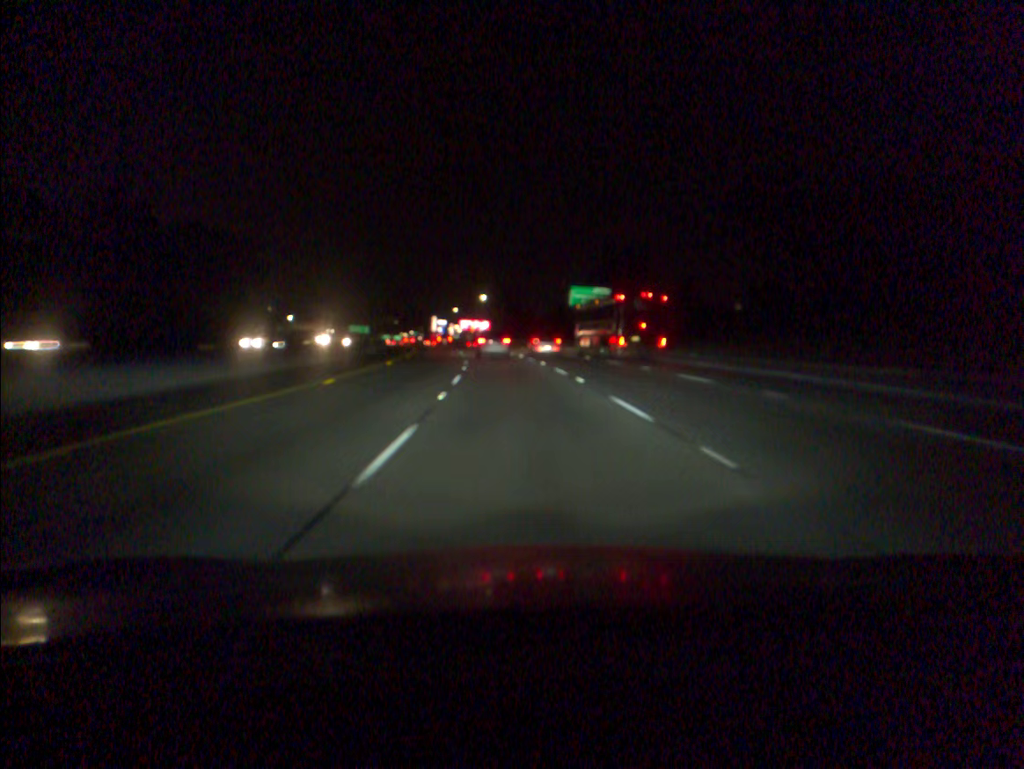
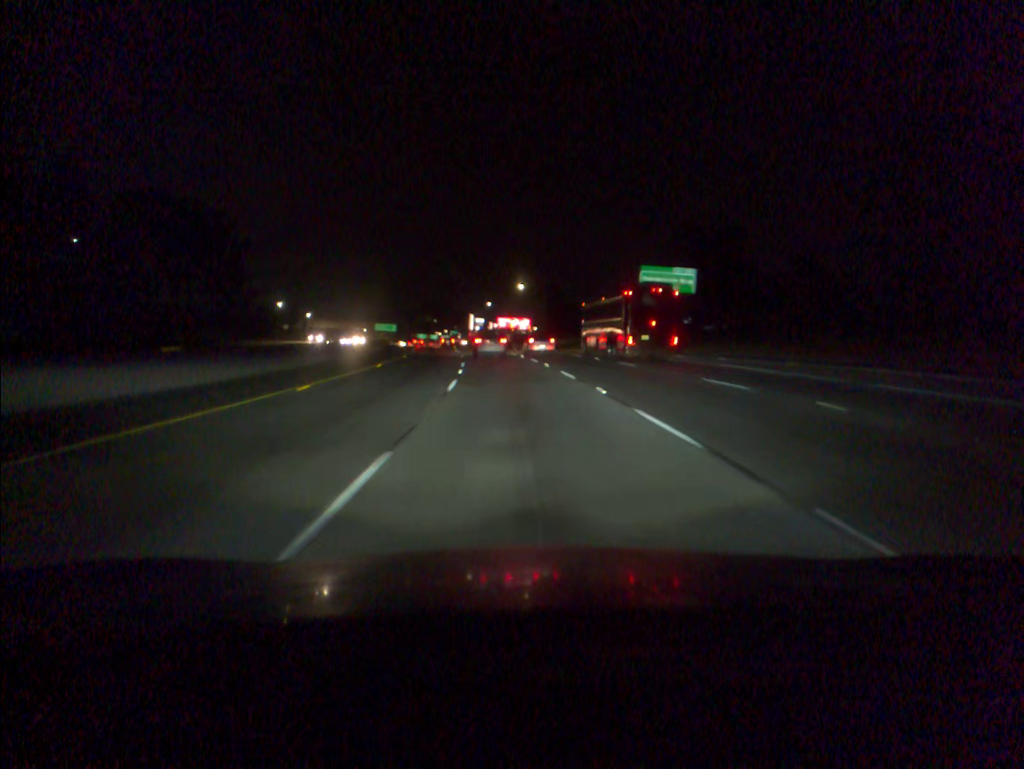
(-0.9, +32.0) m; -3°
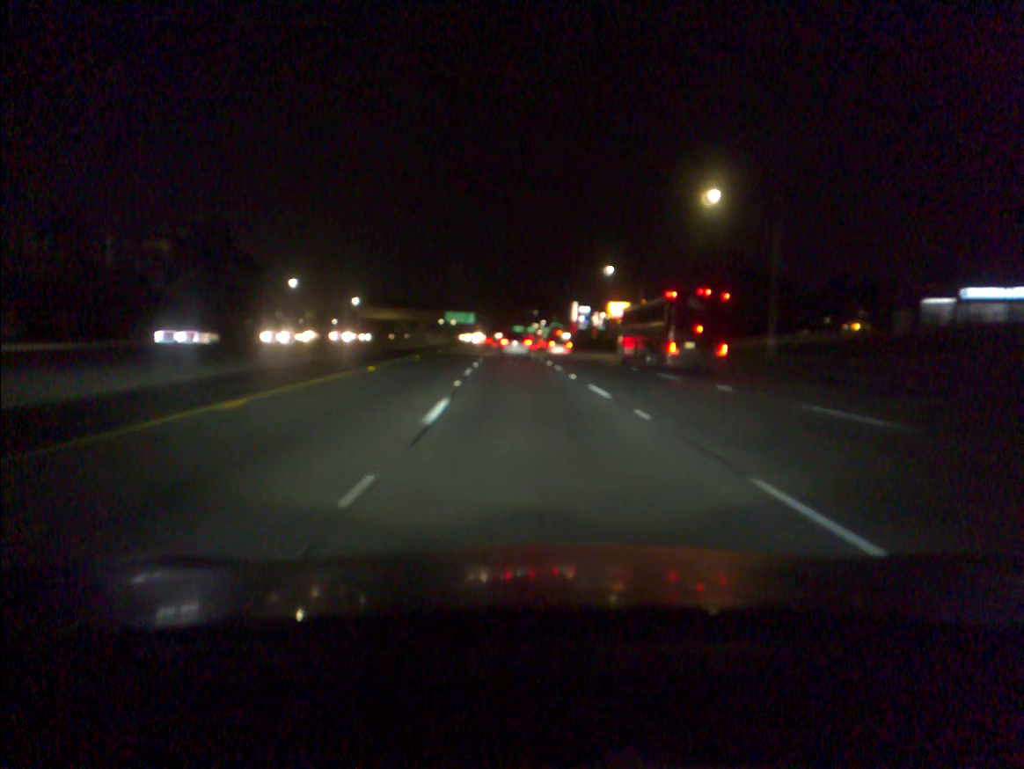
(-5.4, +79.2) m; -7°
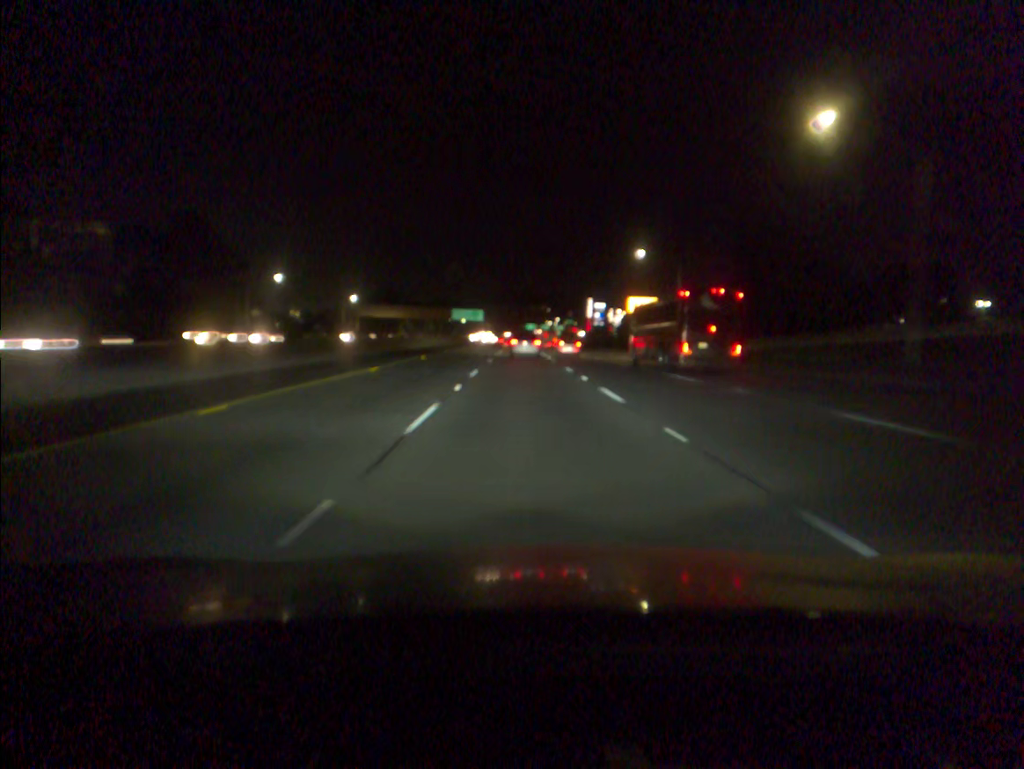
(-0.1, +15.9) m; -1°
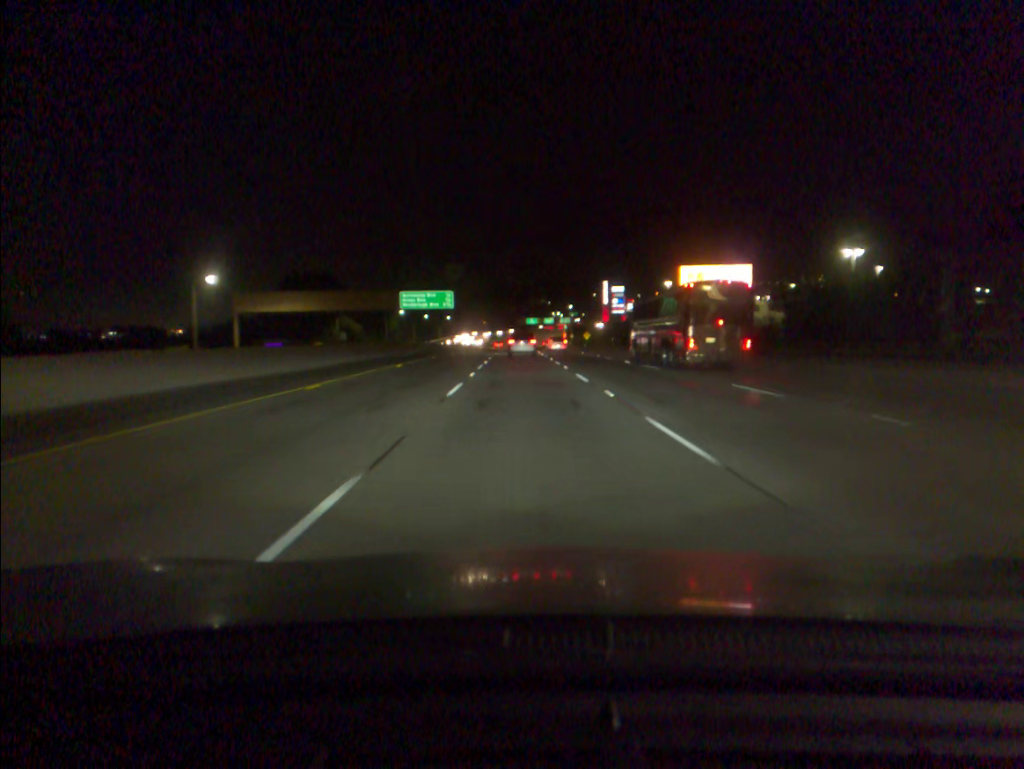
(-0.3, +80.6) m; 0°
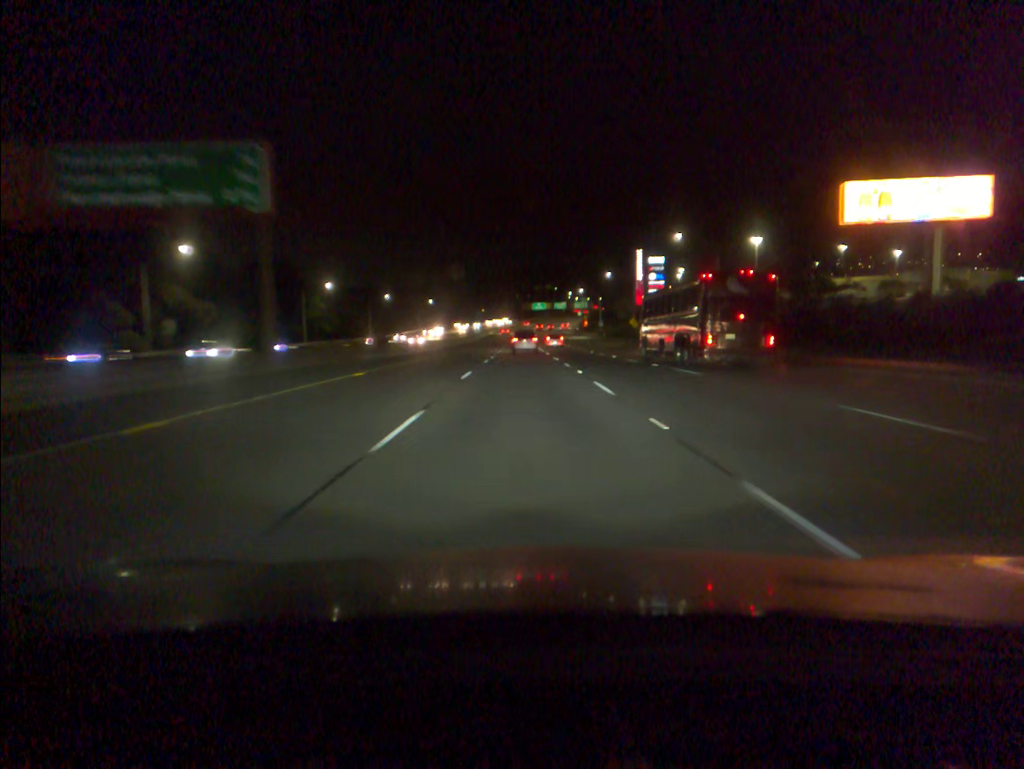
(-0.4, +81.9) m; 0°
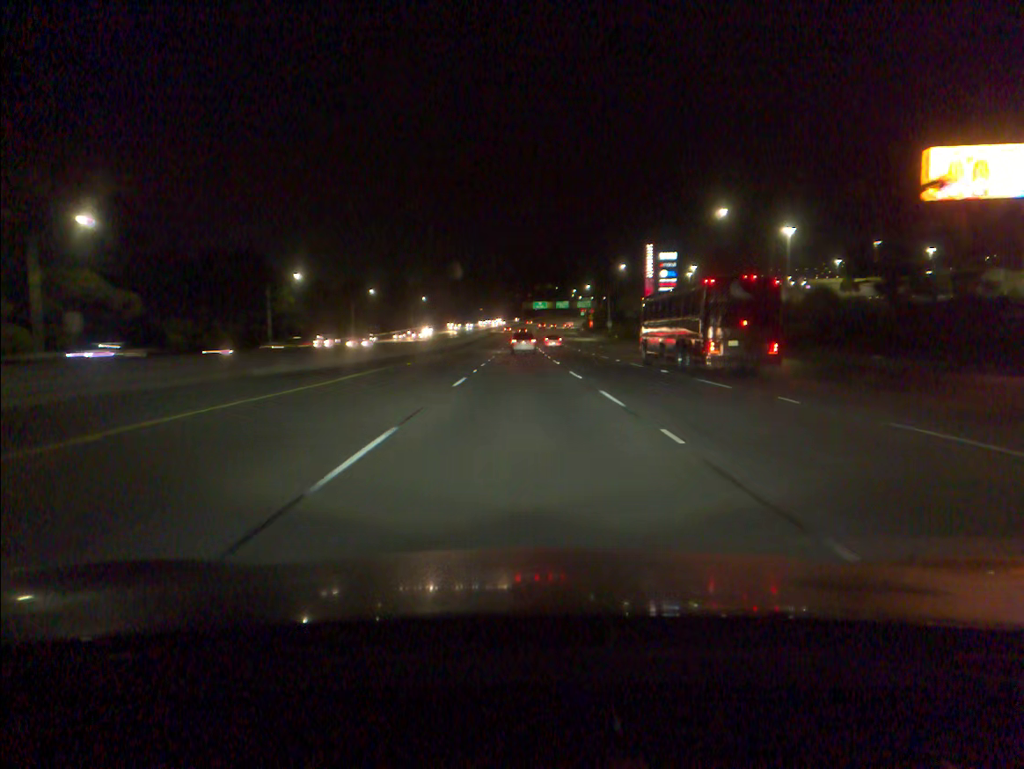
(0.0, +16.6) m; 0°
